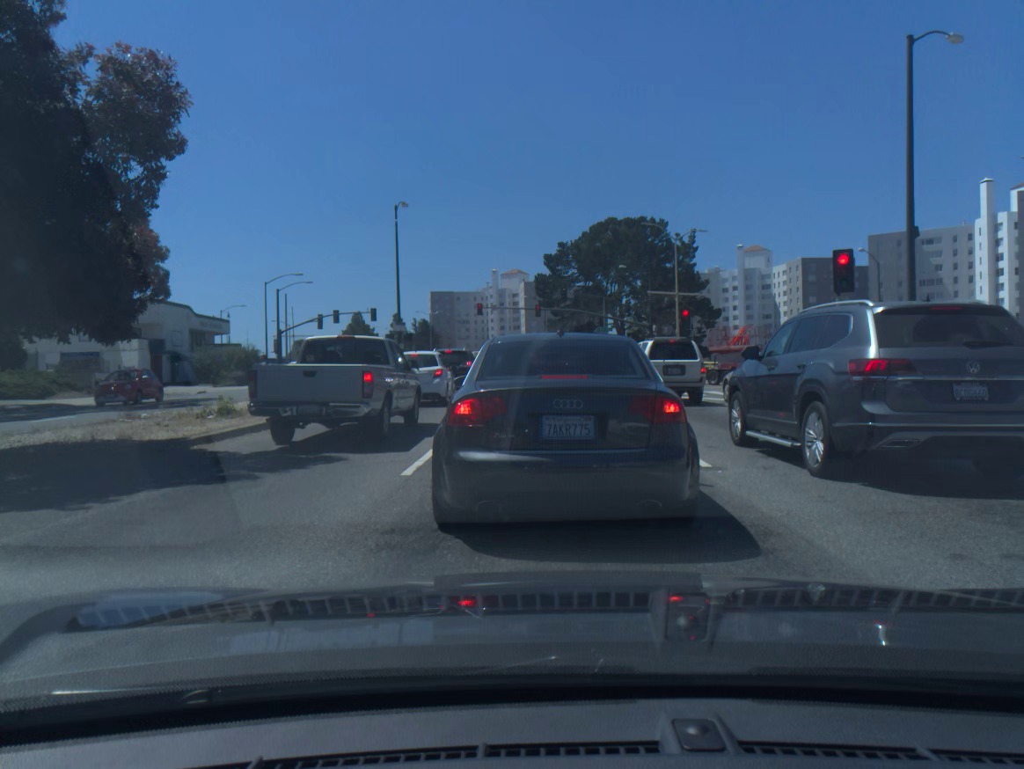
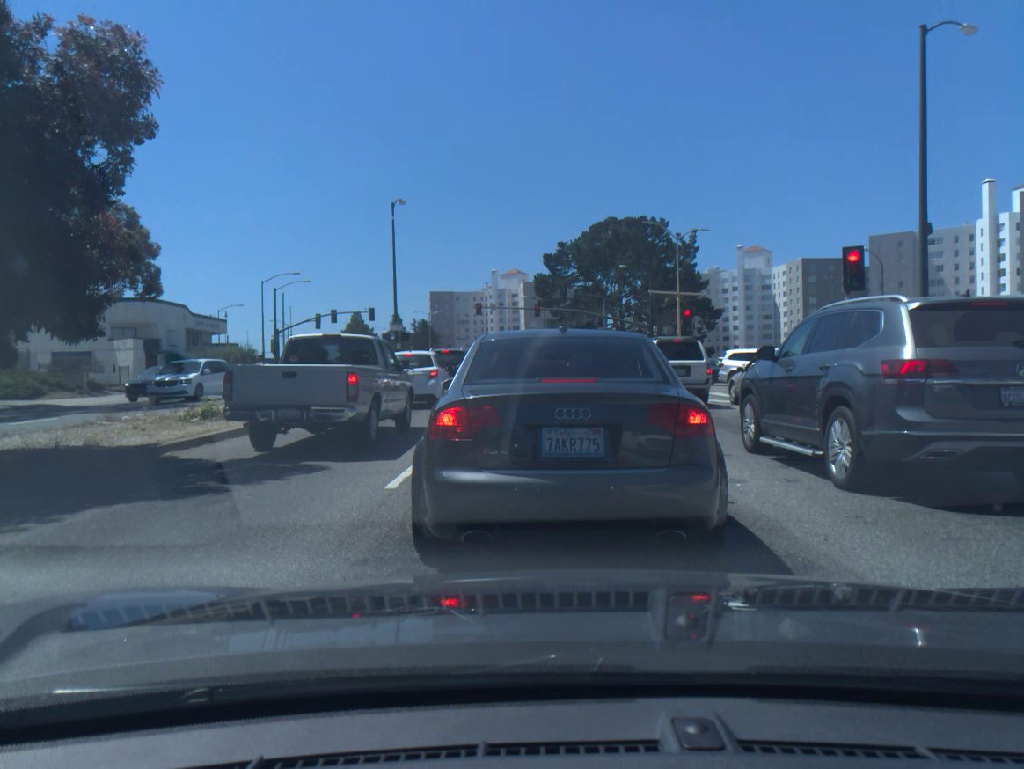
(0.0, +0.9) m; 0°
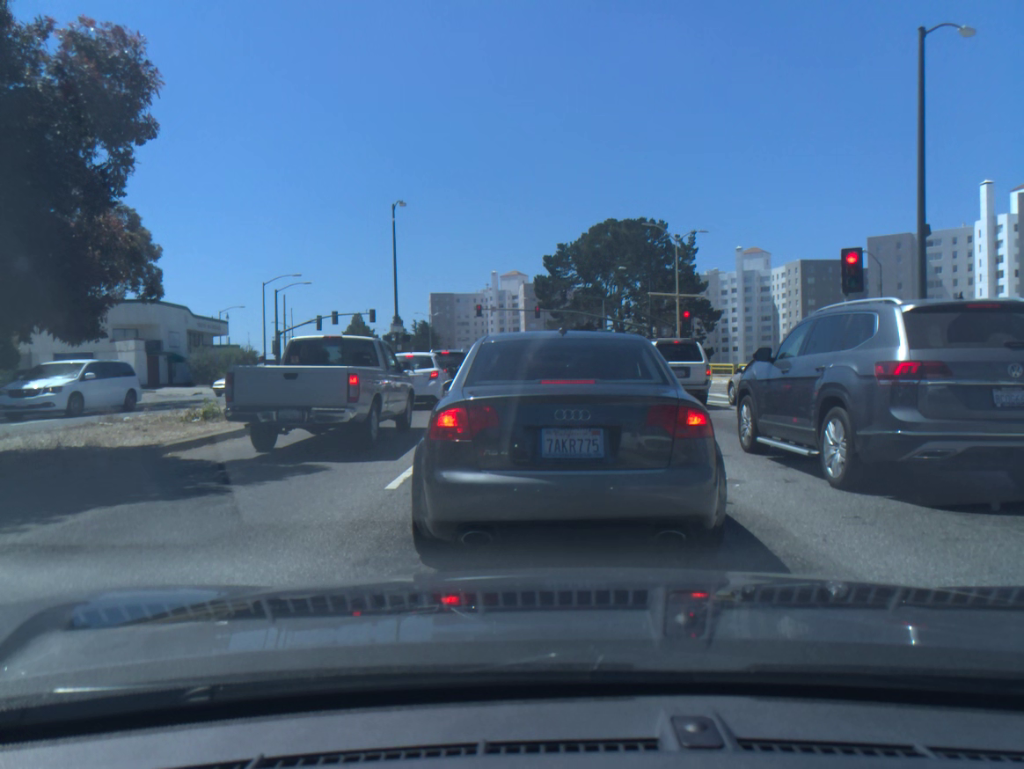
(0.0, 0.0) m; 0°
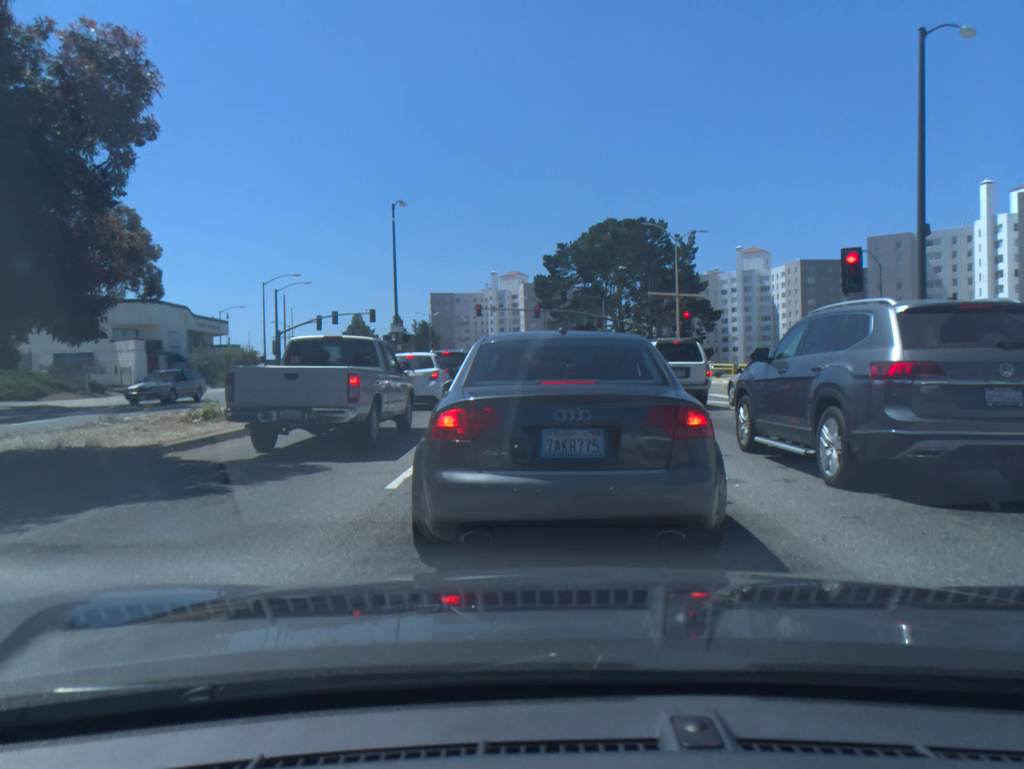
(0.0, 0.0) m; 0°
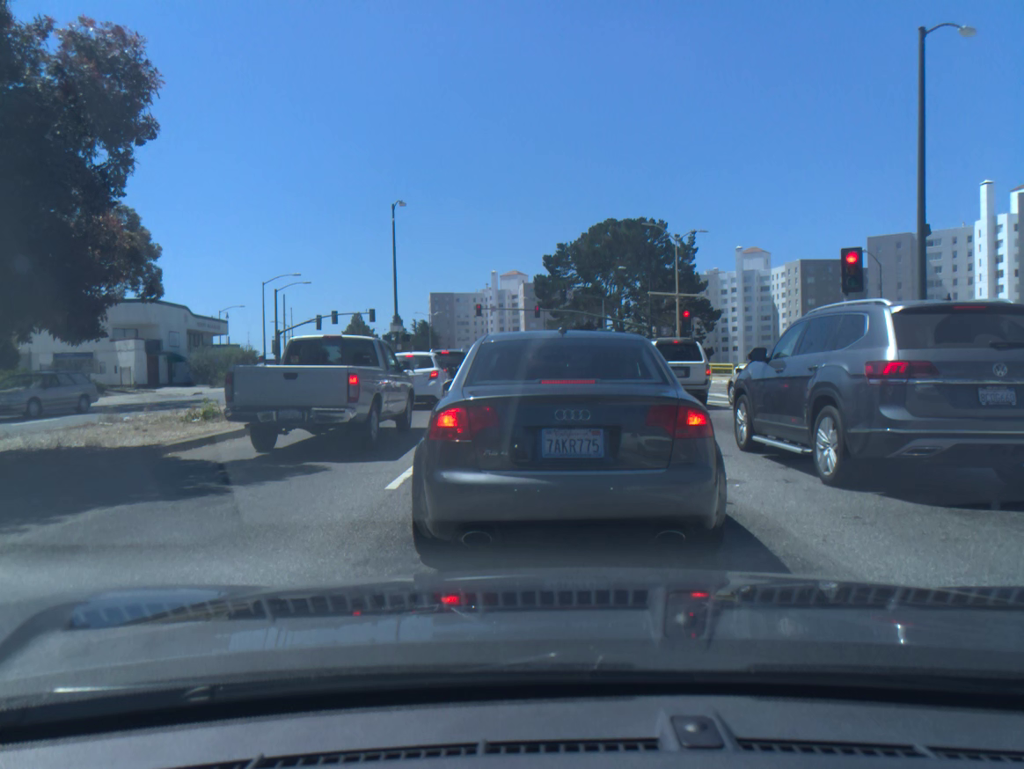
(0.0, 0.0) m; 0°
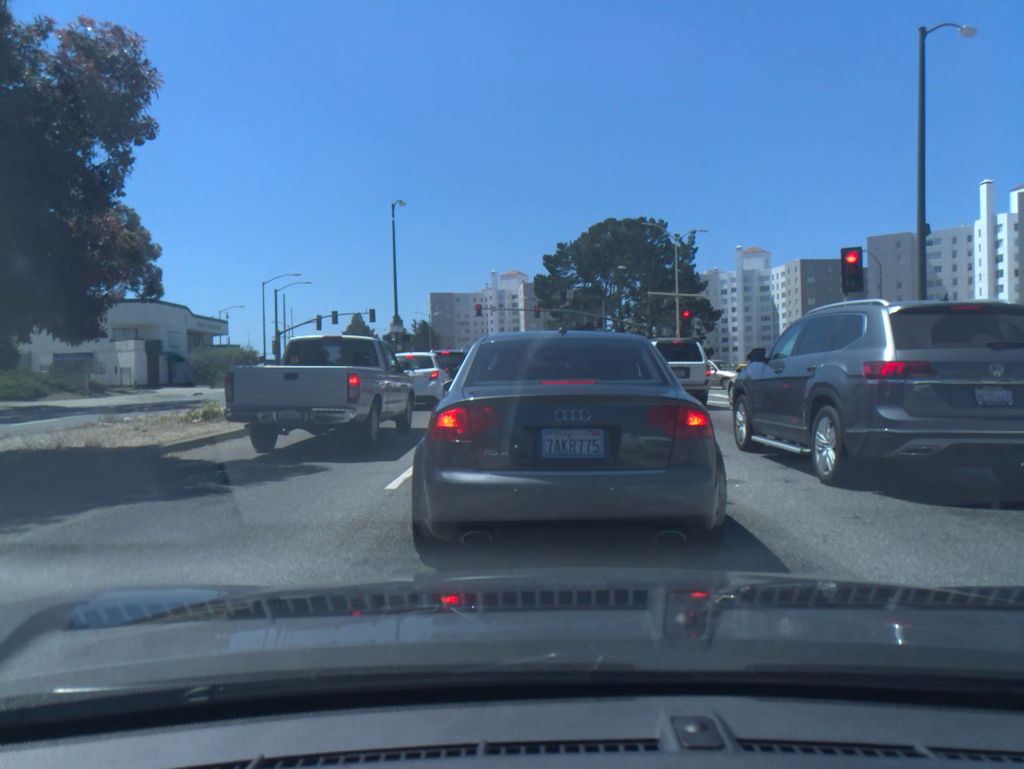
(0.0, 0.0) m; 0°
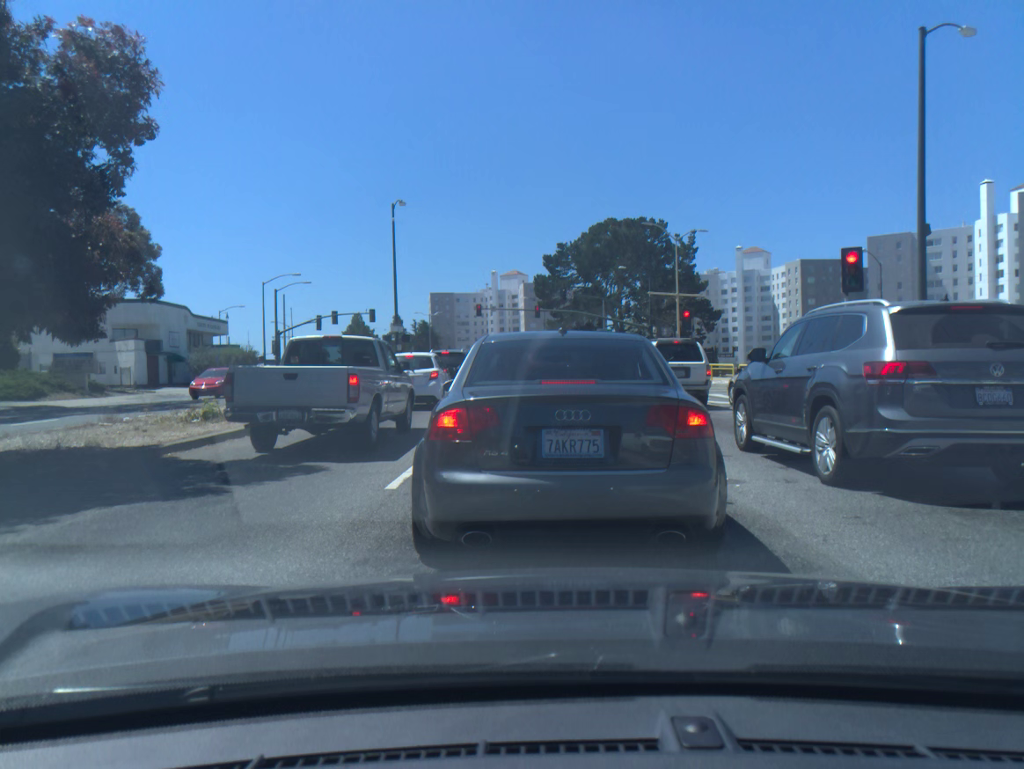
(0.0, 0.0) m; 0°
